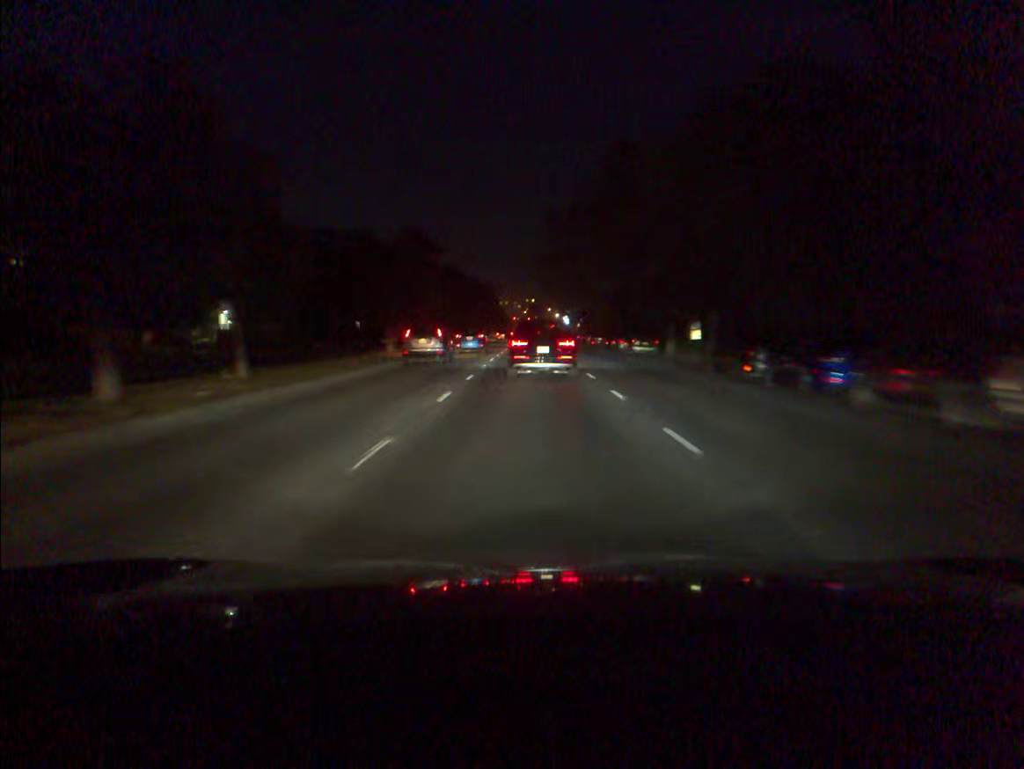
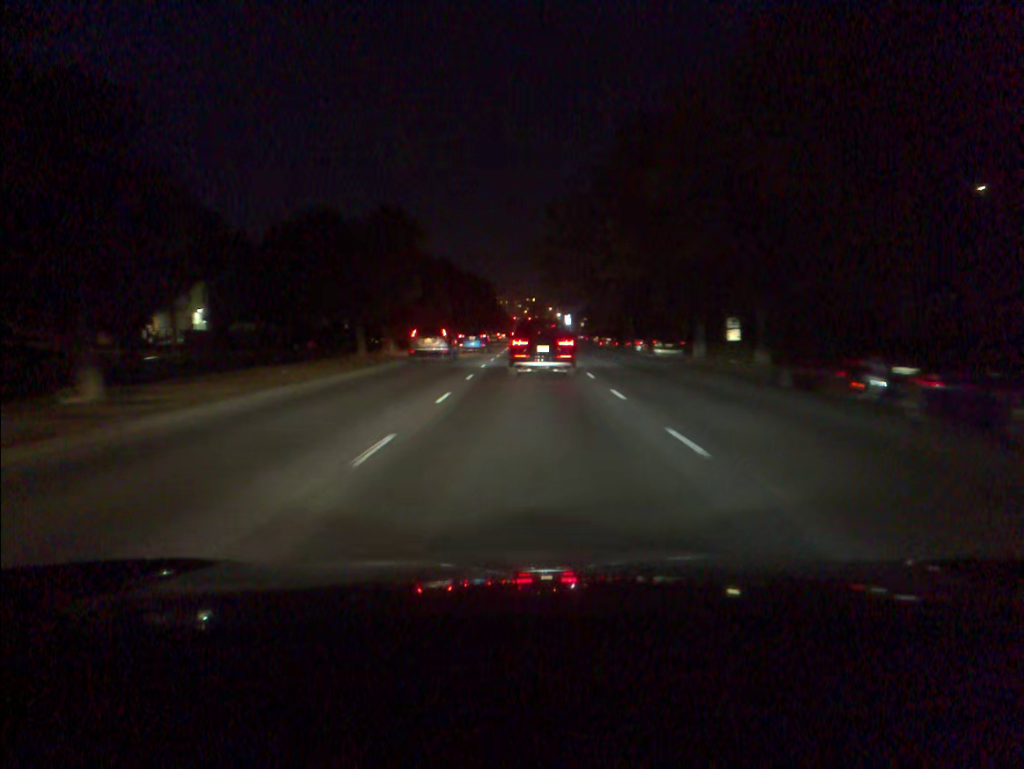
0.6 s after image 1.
(0.0, +7.4) m; 0°
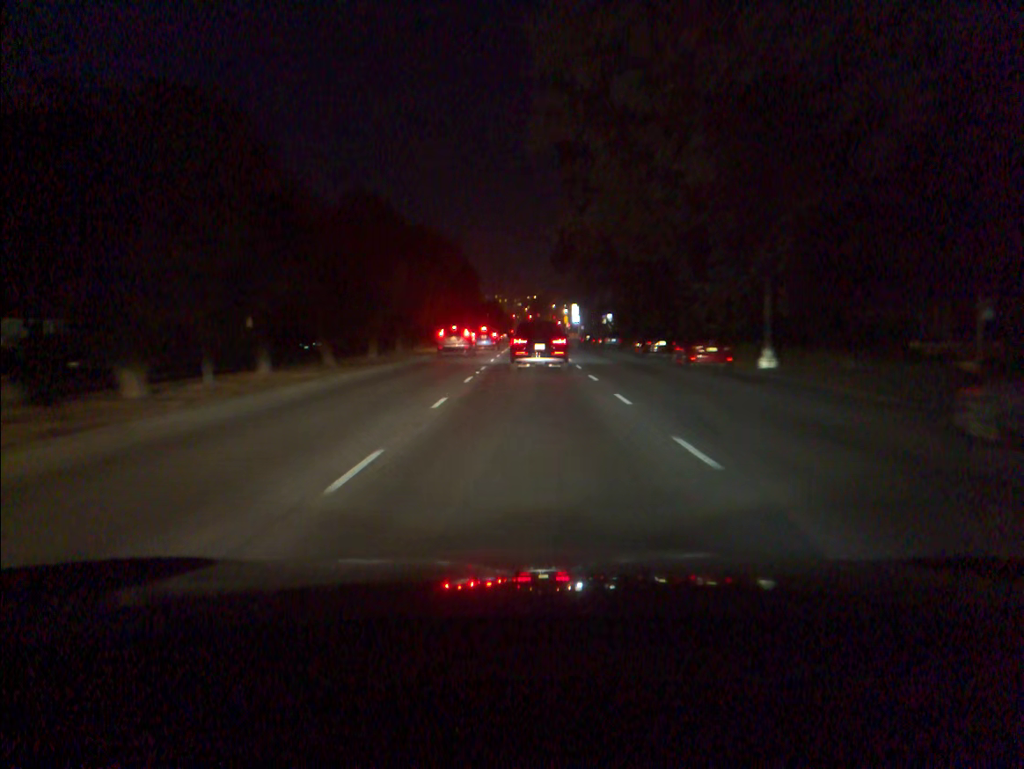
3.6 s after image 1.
(-0.1, +36.8) m; 0°
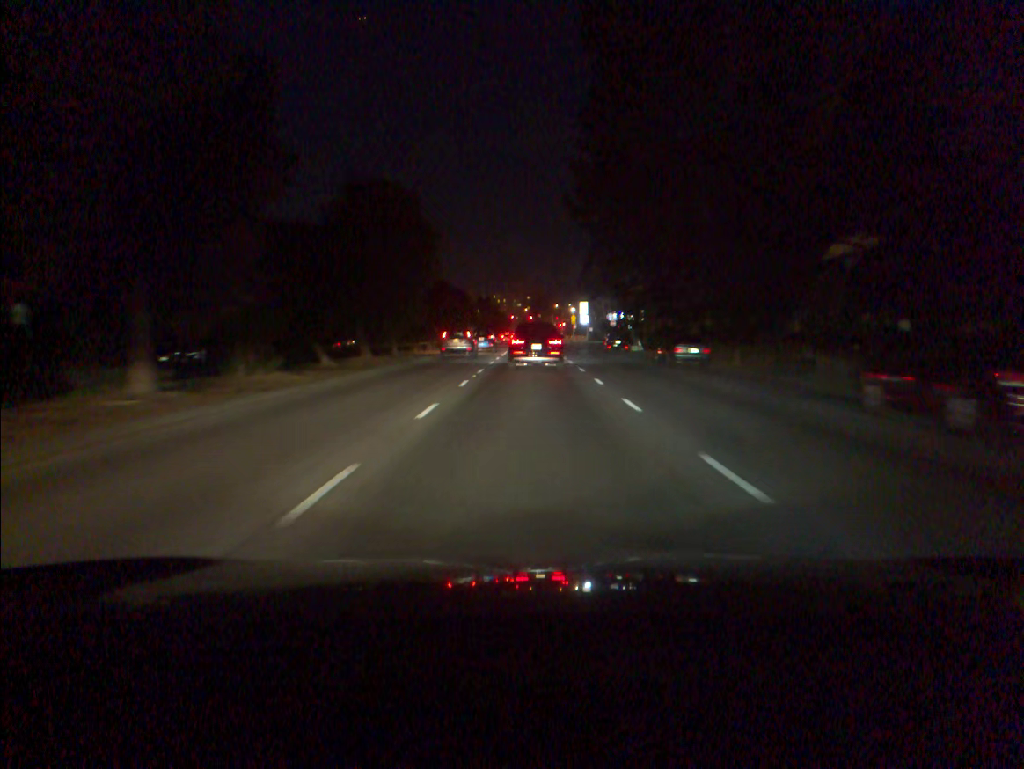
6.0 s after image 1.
(0.0, +30.5) m; 0°
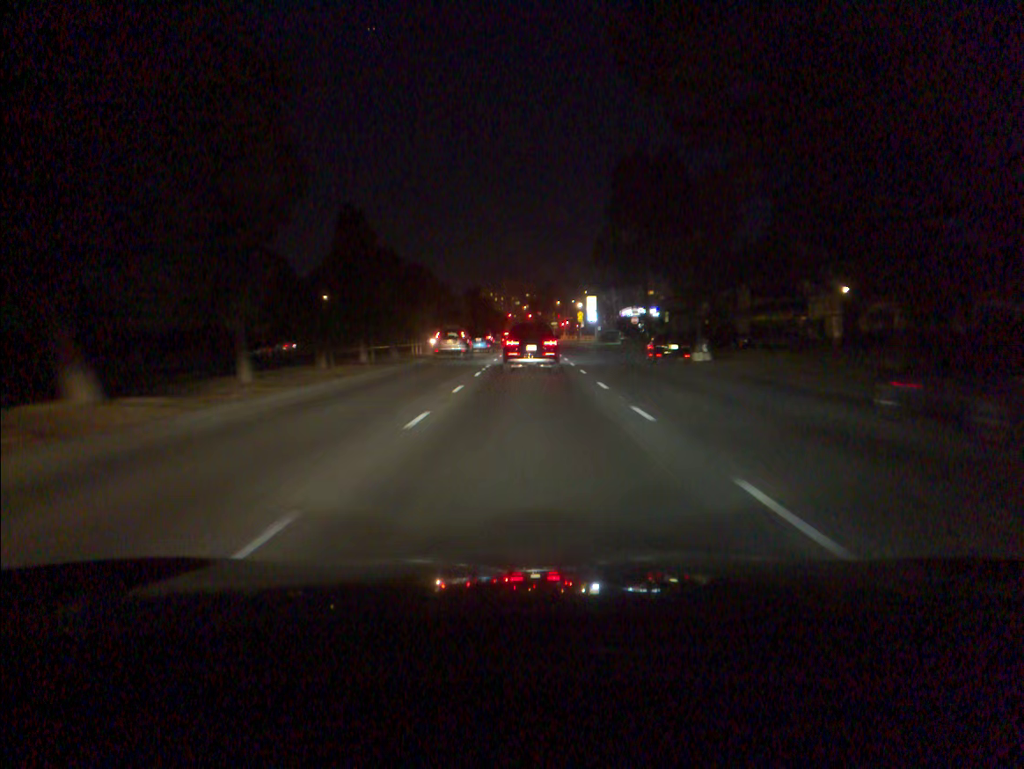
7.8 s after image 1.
(0.0, +23.4) m; 0°
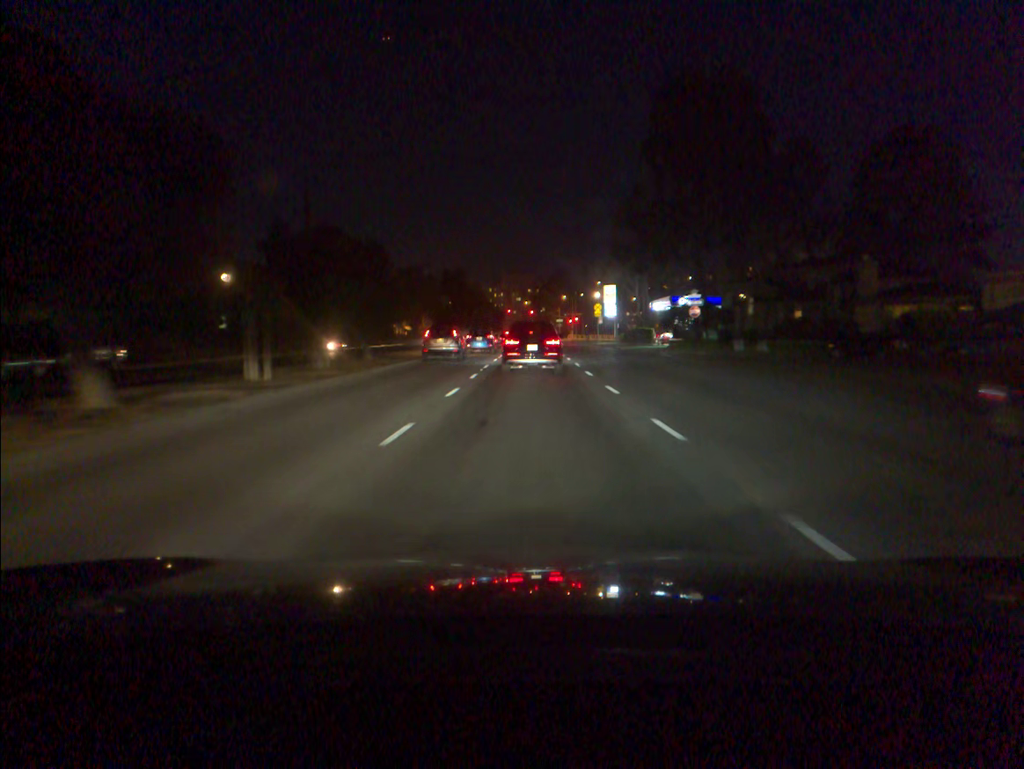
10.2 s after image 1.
(0.0, +30.4) m; 0°
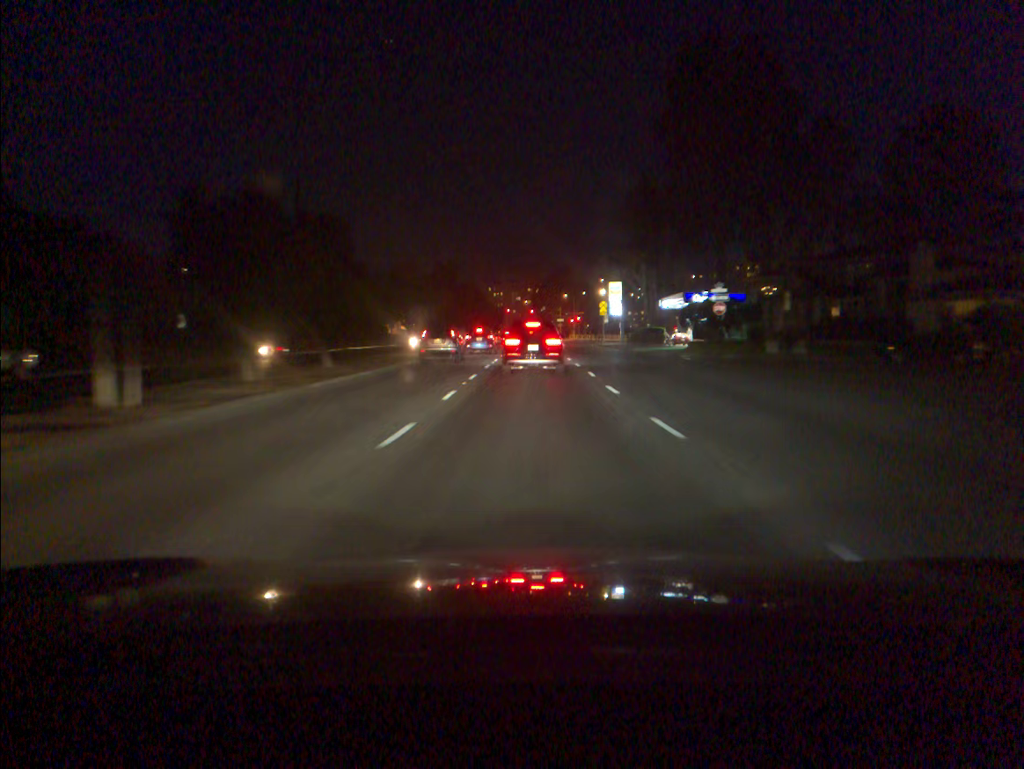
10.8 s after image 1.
(0.0, +7.4) m; 0°
